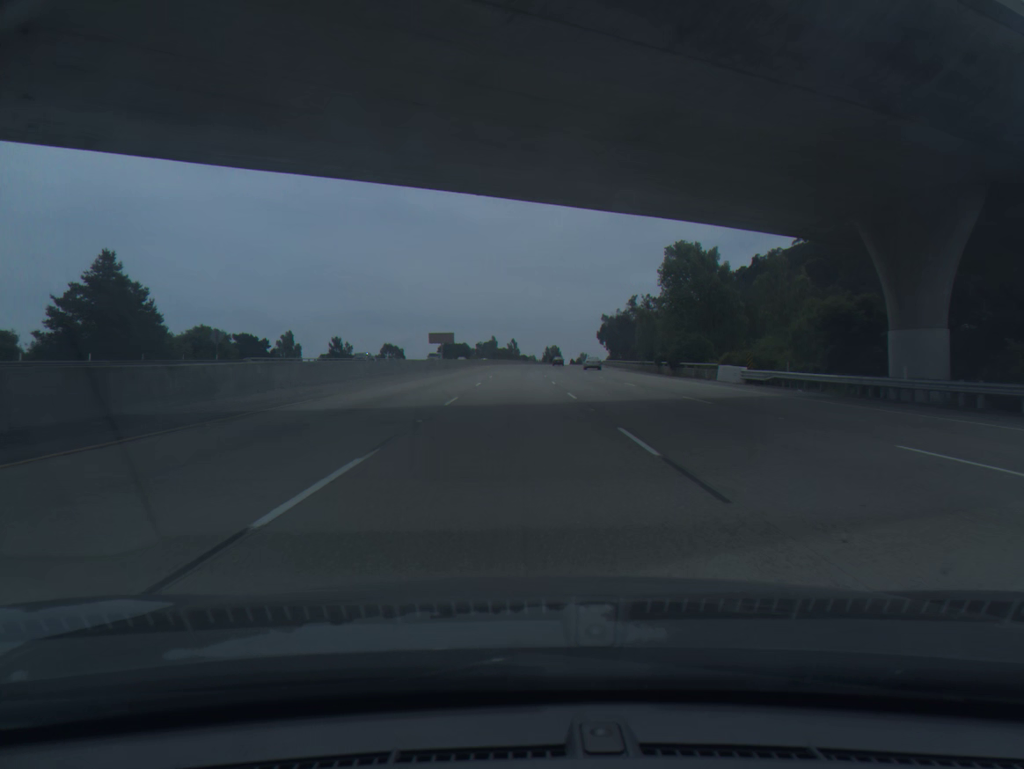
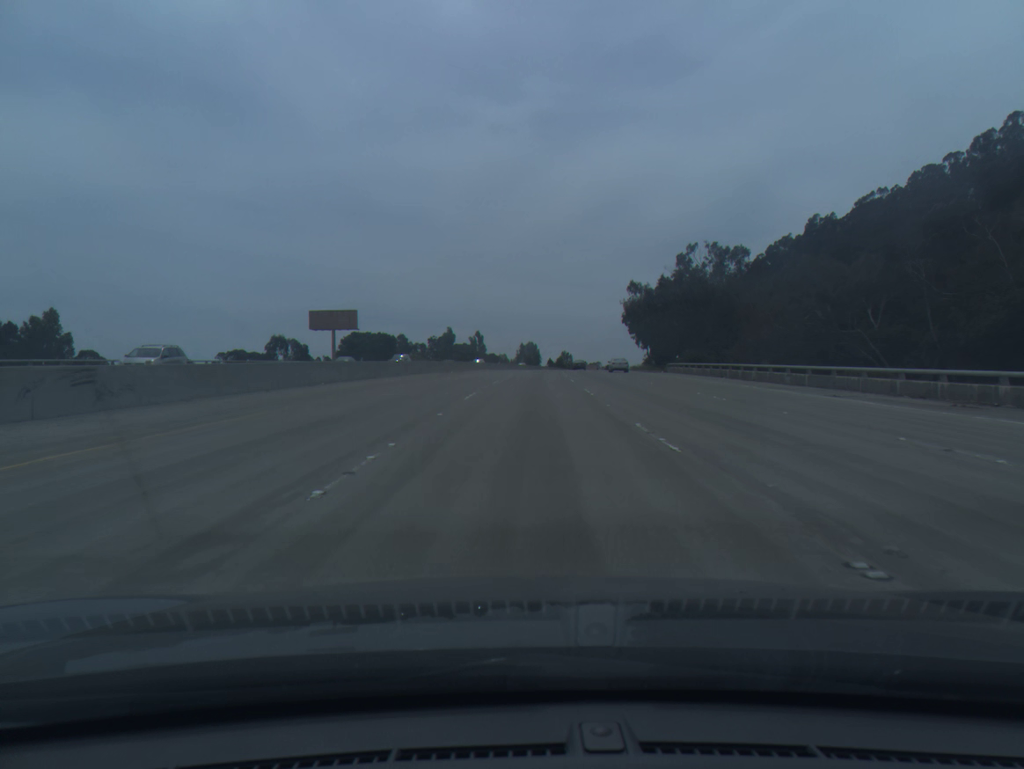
(+1.2, +100.0) m; +2°
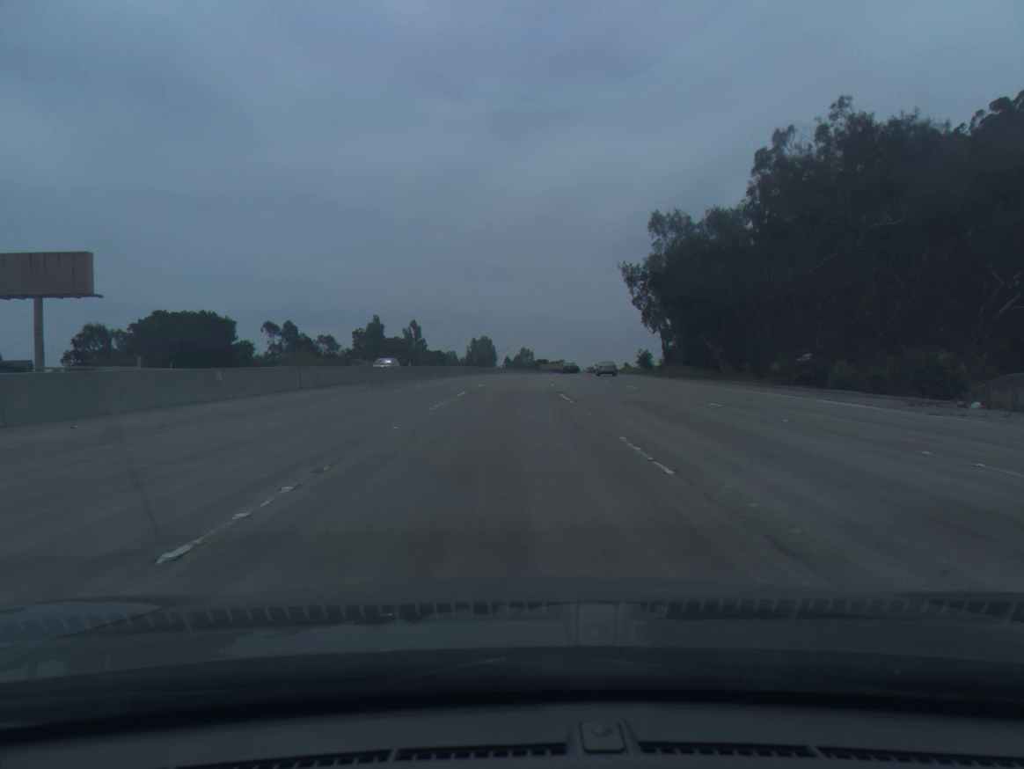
(+2.0, +60.3) m; +3°
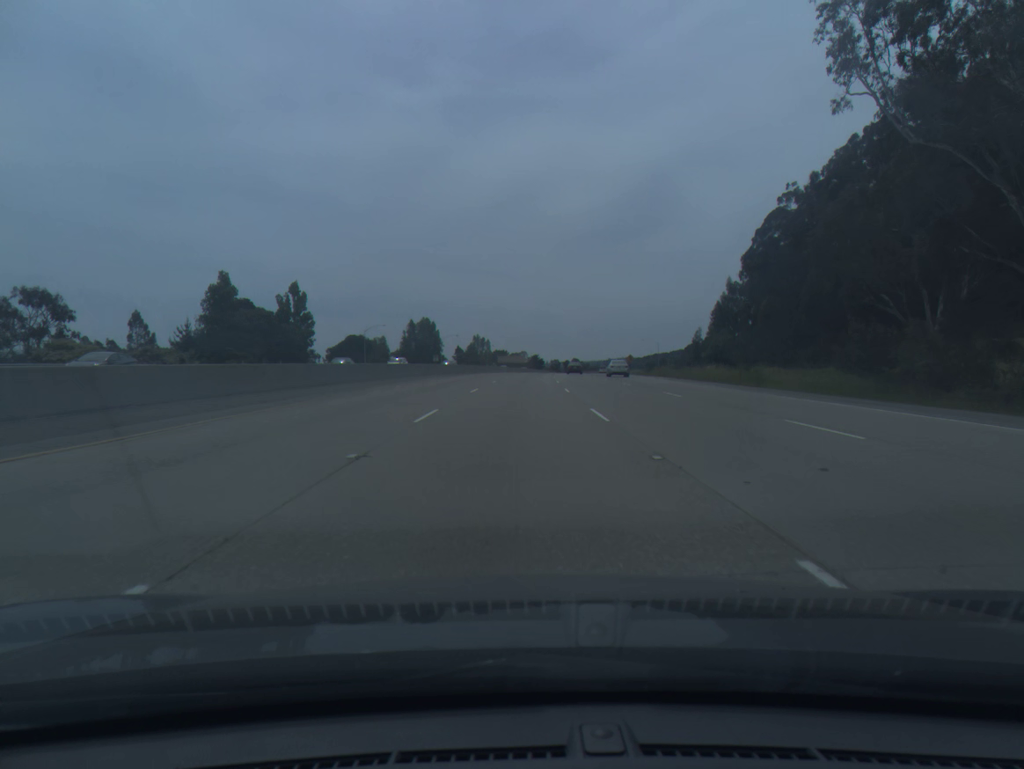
(+1.4, +80.8) m; +3°
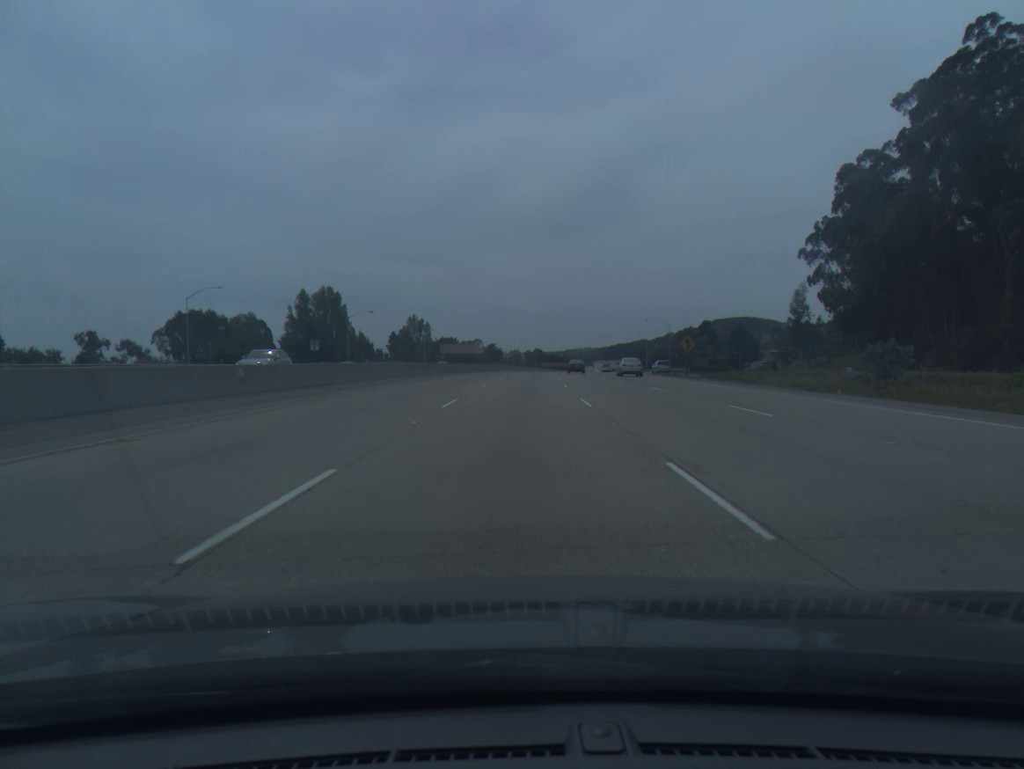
(+2.1, +81.2) m; +3°
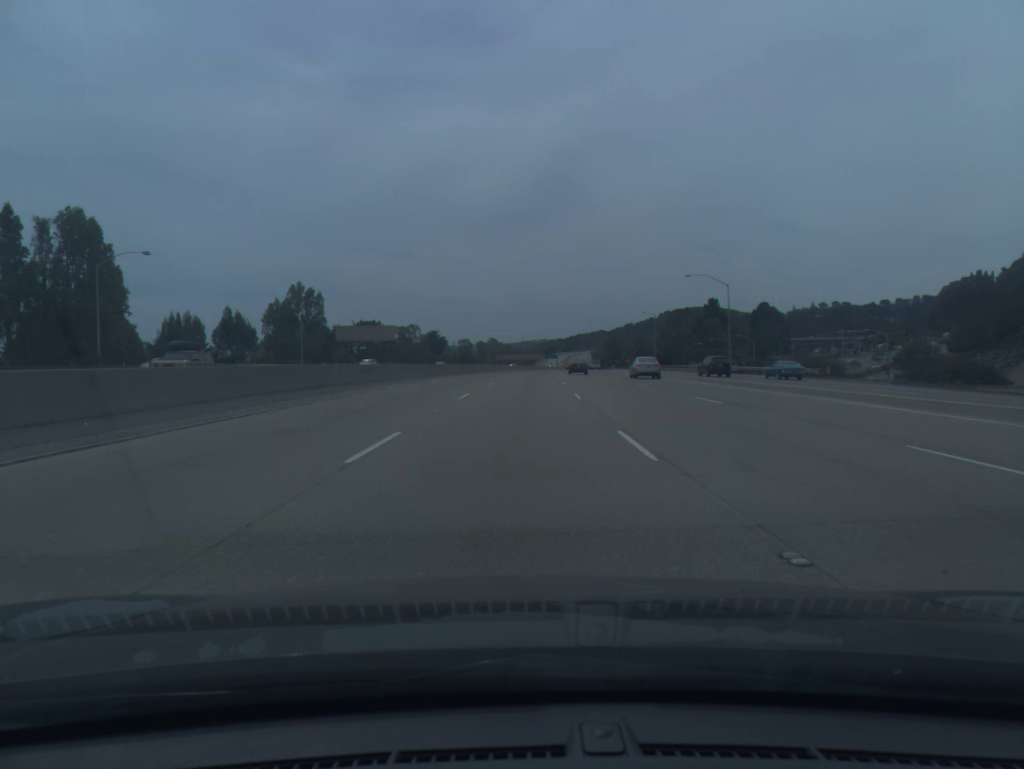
(+2.4, +81.2) m; +3°
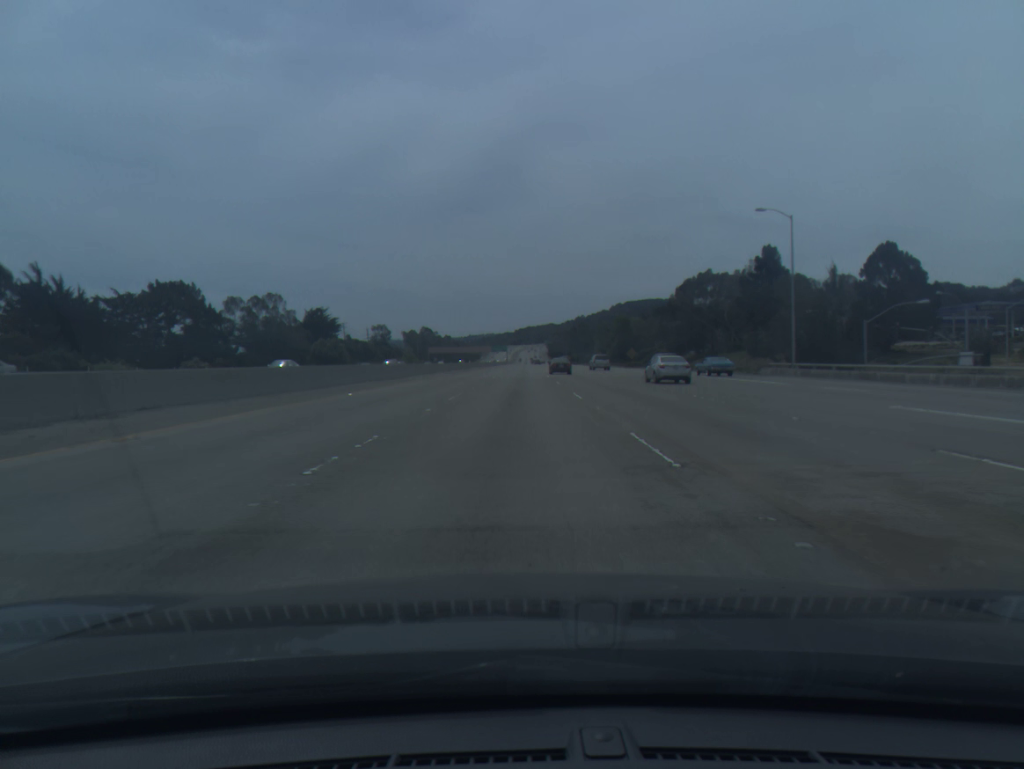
(+4.0, +101.6) m; +4°
